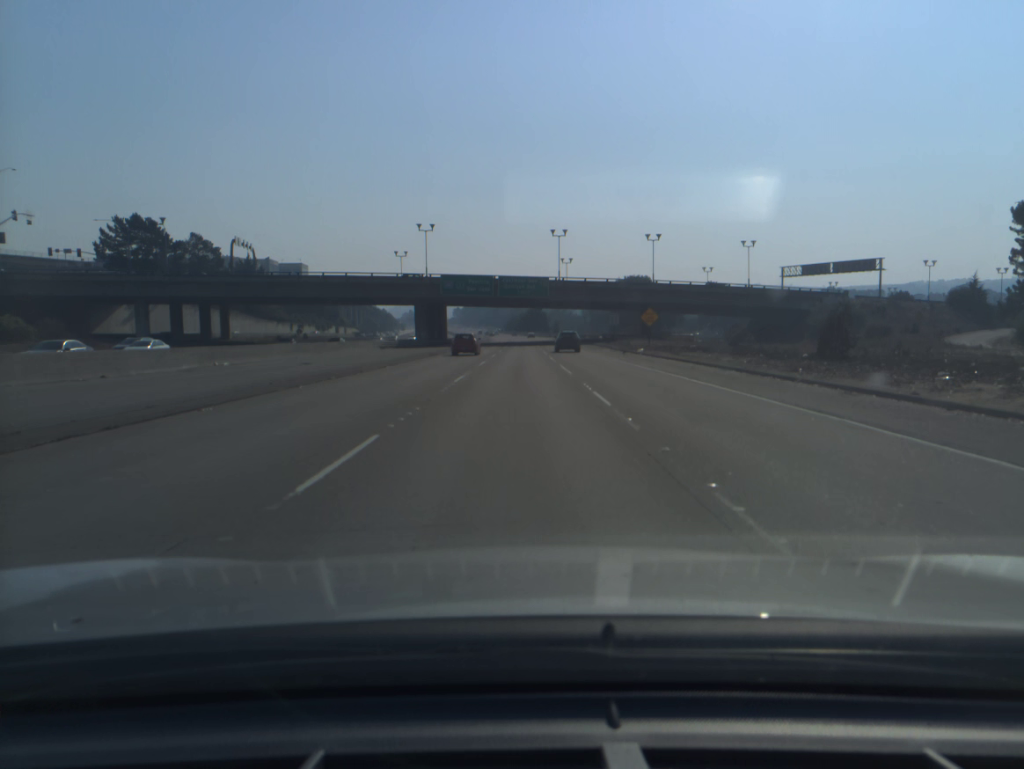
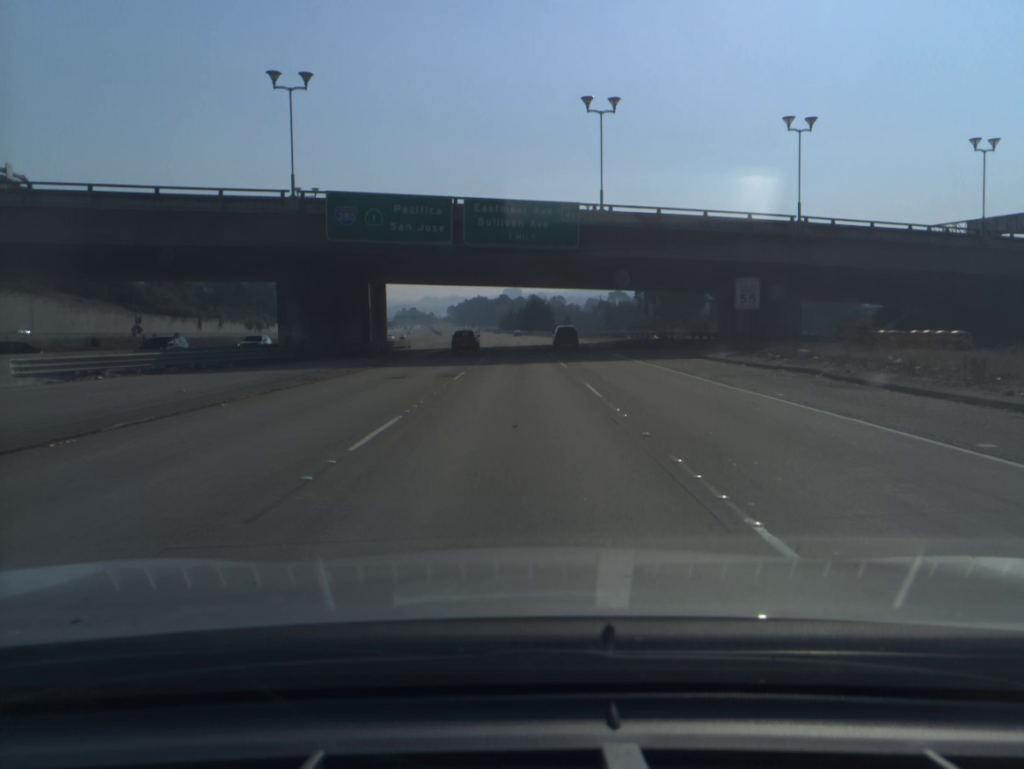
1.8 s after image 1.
(+0.1, +56.8) m; 0°
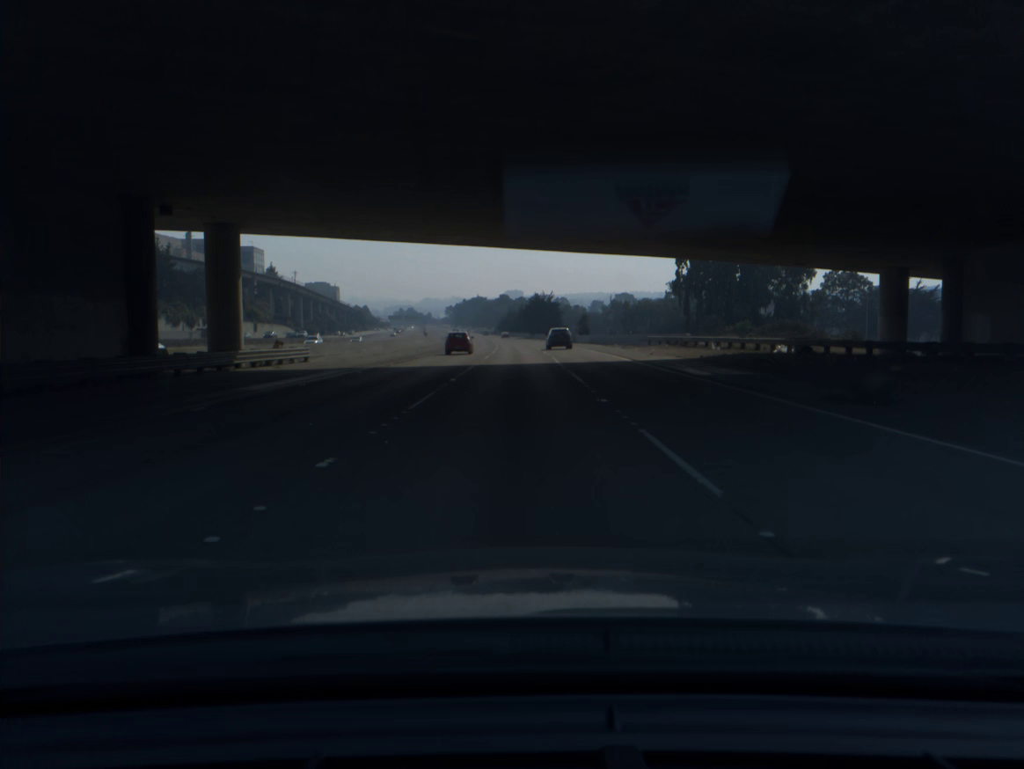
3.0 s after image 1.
(0.0, +38.4) m; 0°
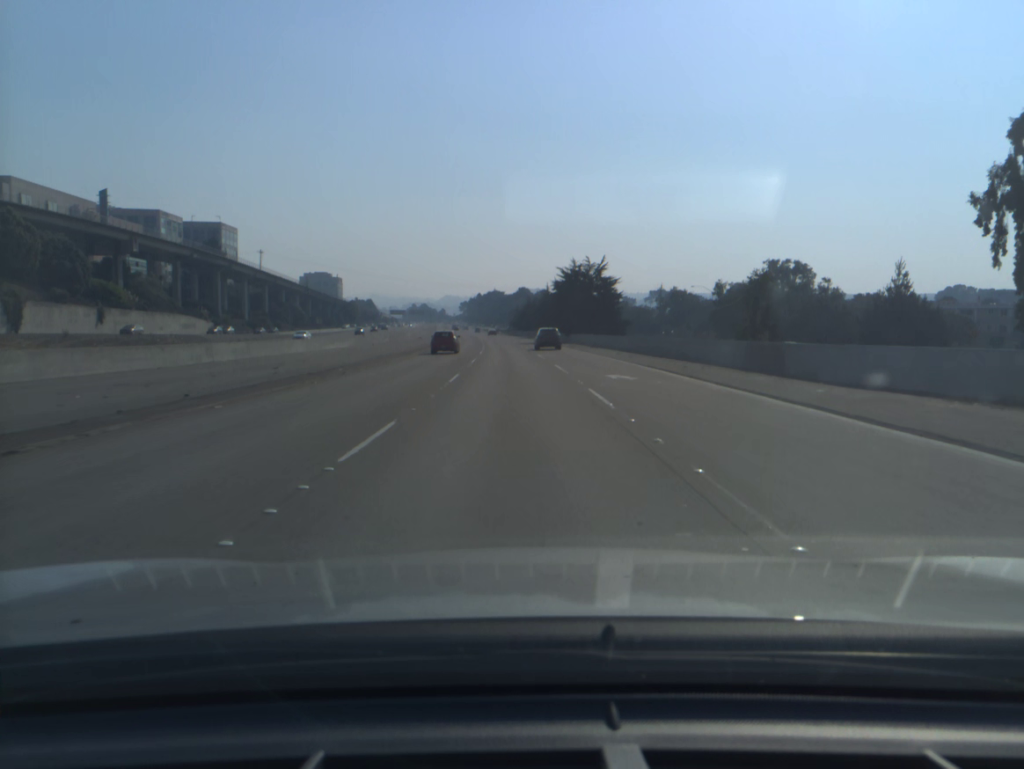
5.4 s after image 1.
(-0.5, +77.9) m; -1°
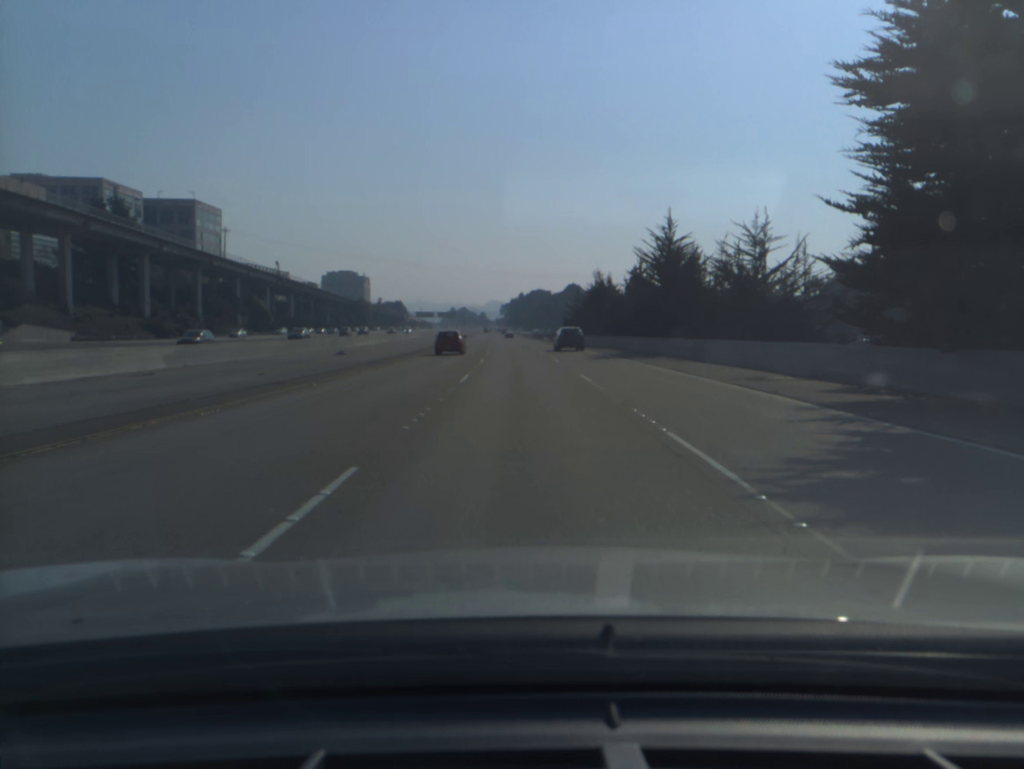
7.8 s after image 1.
(-2.3, +80.7) m; -3°
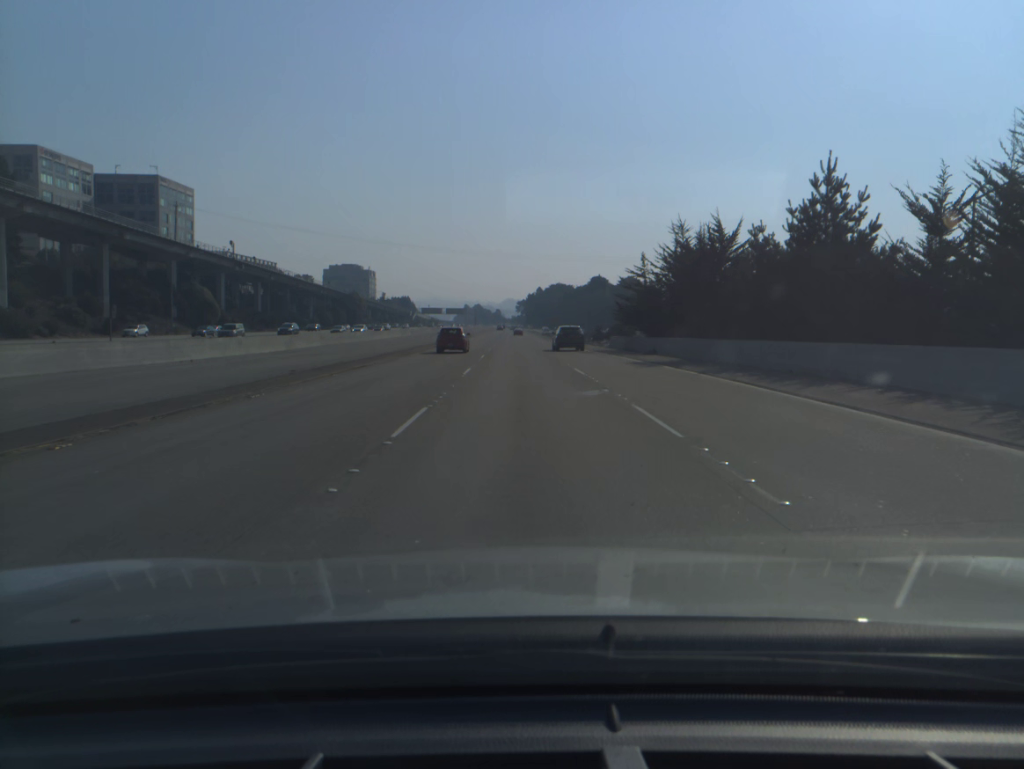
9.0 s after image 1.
(-0.5, +41.0) m; -1°
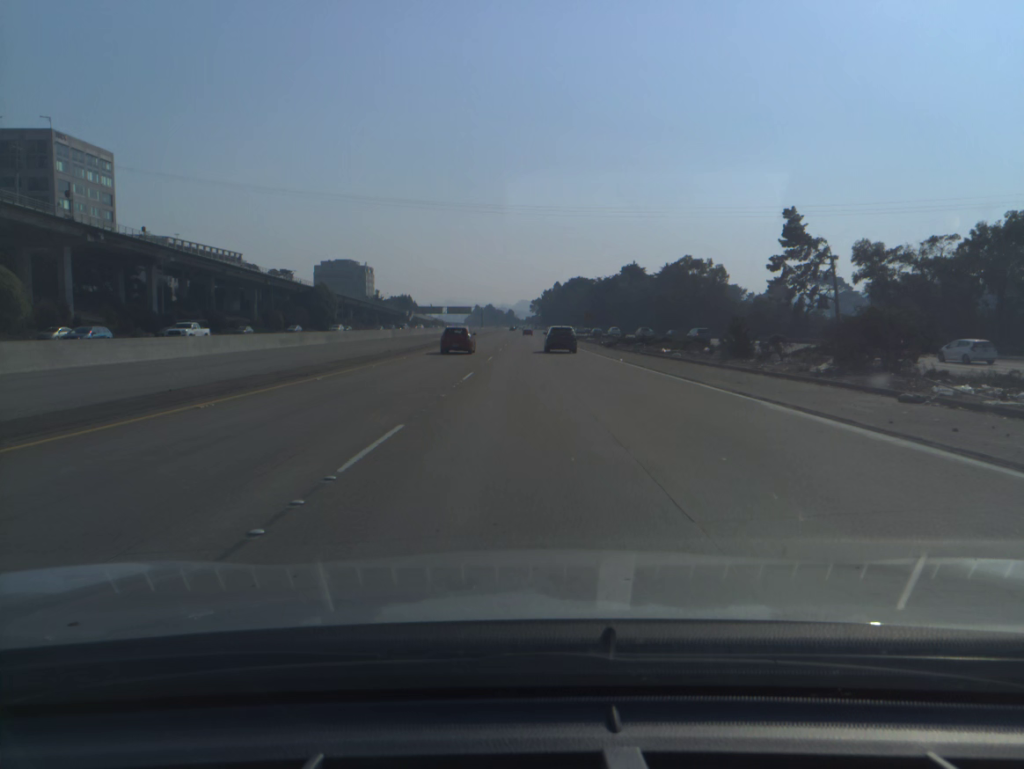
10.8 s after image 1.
(-0.5, +60.5) m; -1°
